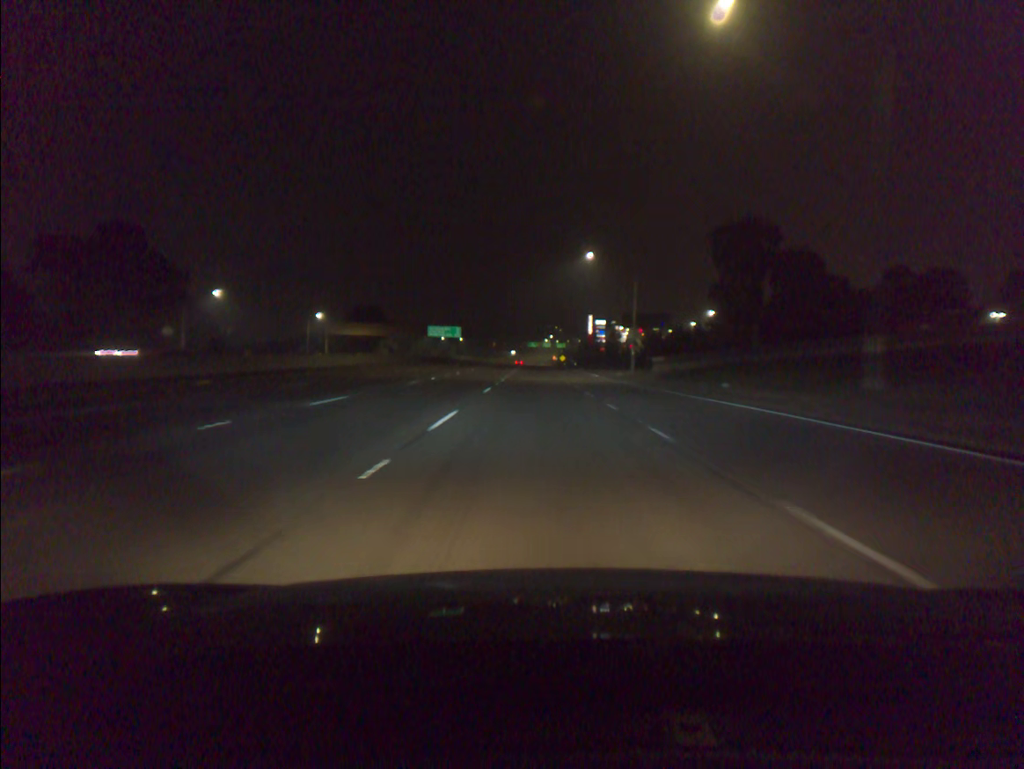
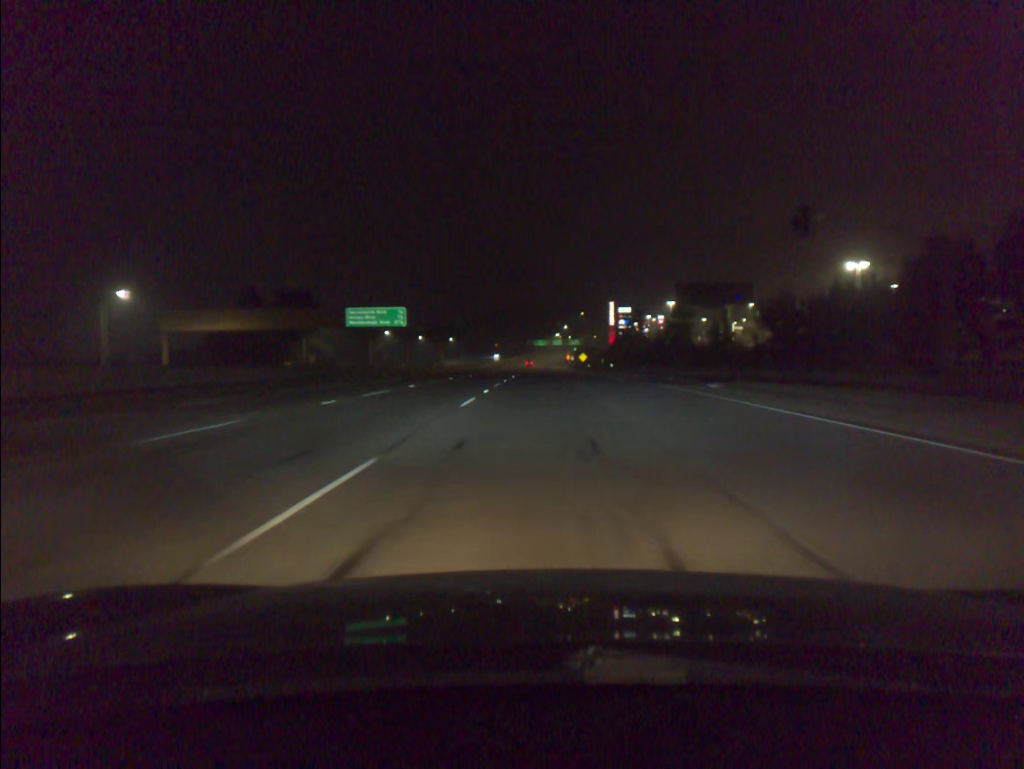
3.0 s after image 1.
(-0.7, +80.8) m; -1°
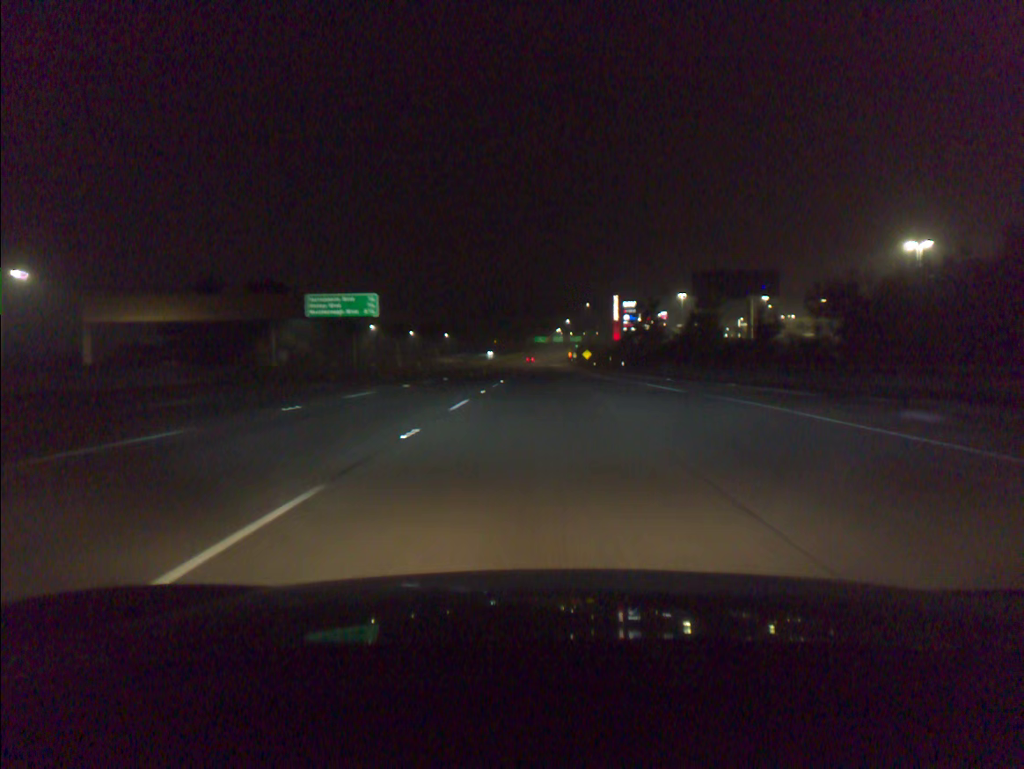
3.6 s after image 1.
(0.0, +16.7) m; 0°
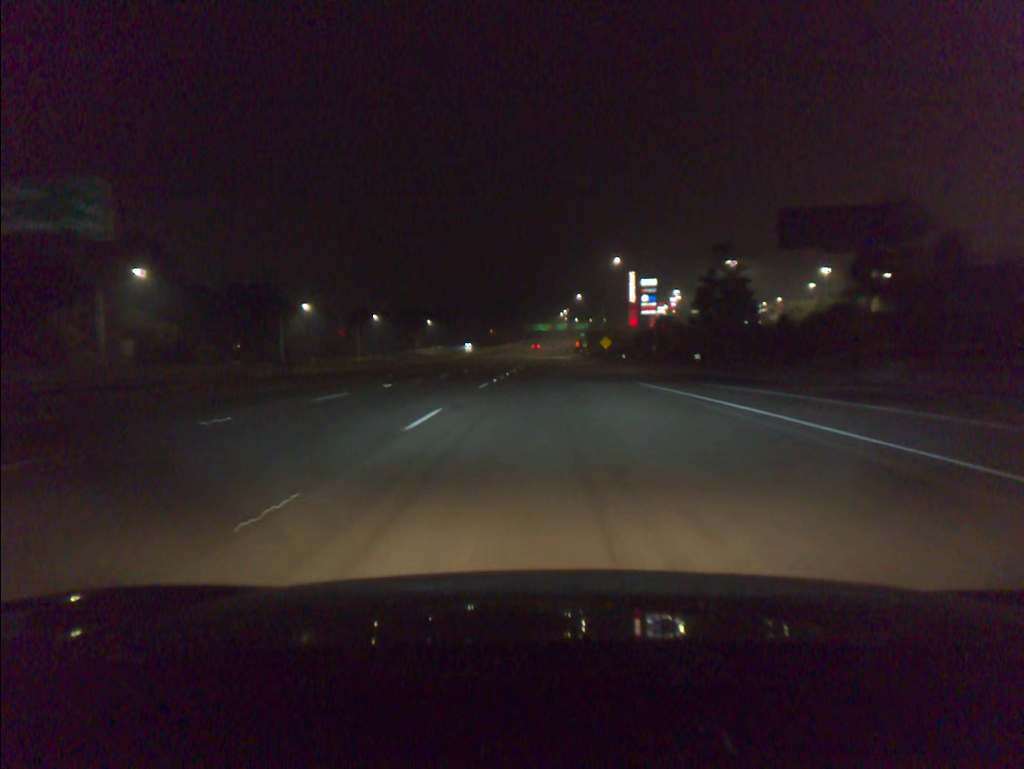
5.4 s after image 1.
(0.0, +50.6) m; 0°
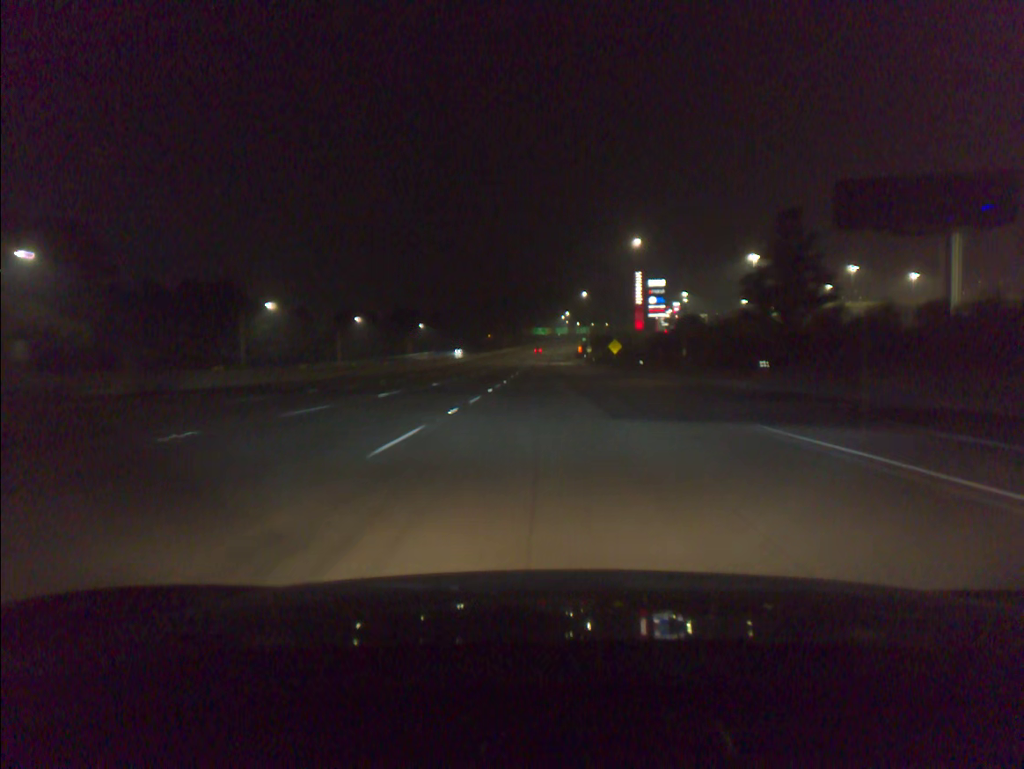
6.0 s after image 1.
(0.0, +16.9) m; 0°
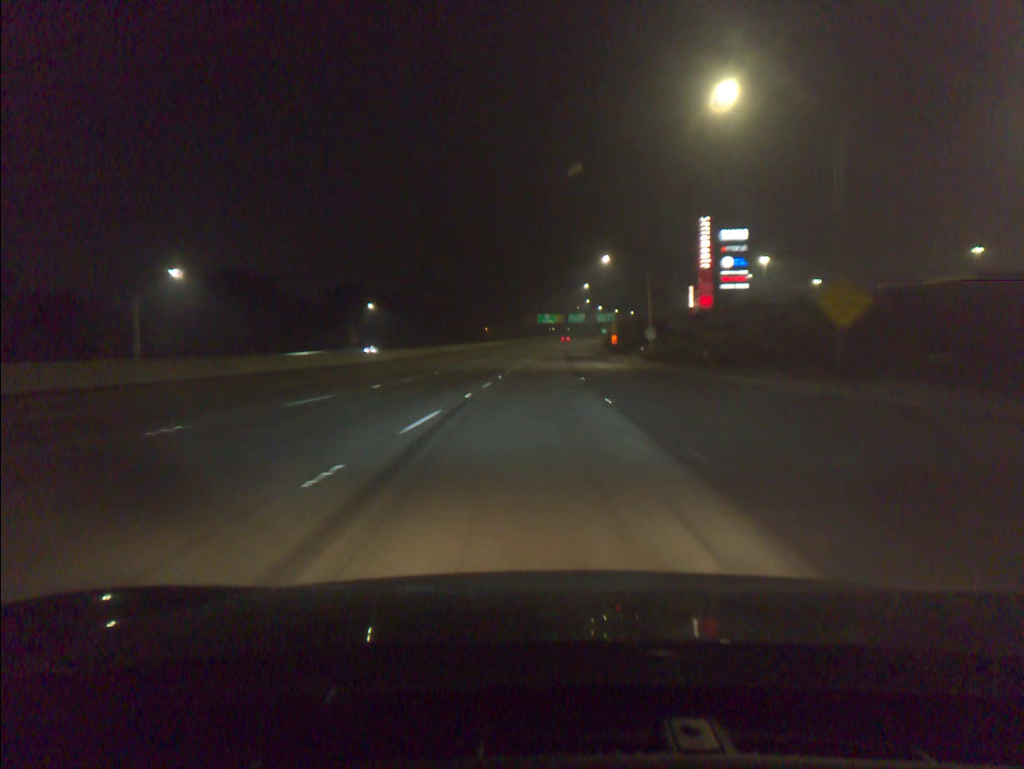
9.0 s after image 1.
(-0.2, +84.3) m; -1°
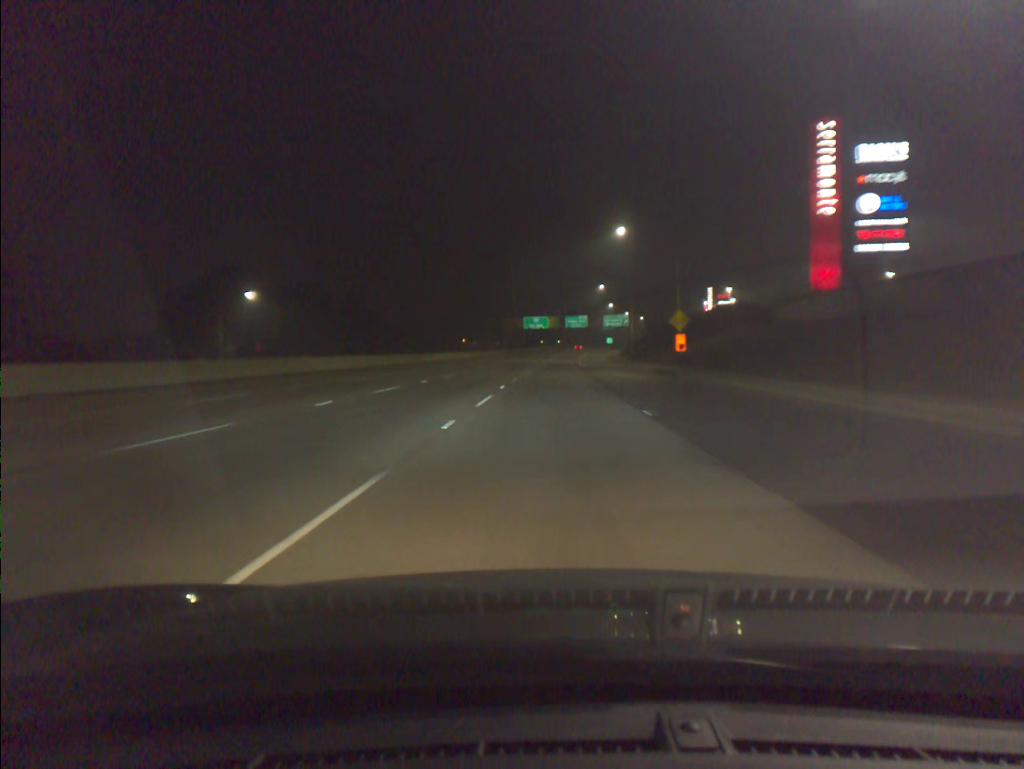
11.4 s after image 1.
(+0.2, +66.7) m; +1°
